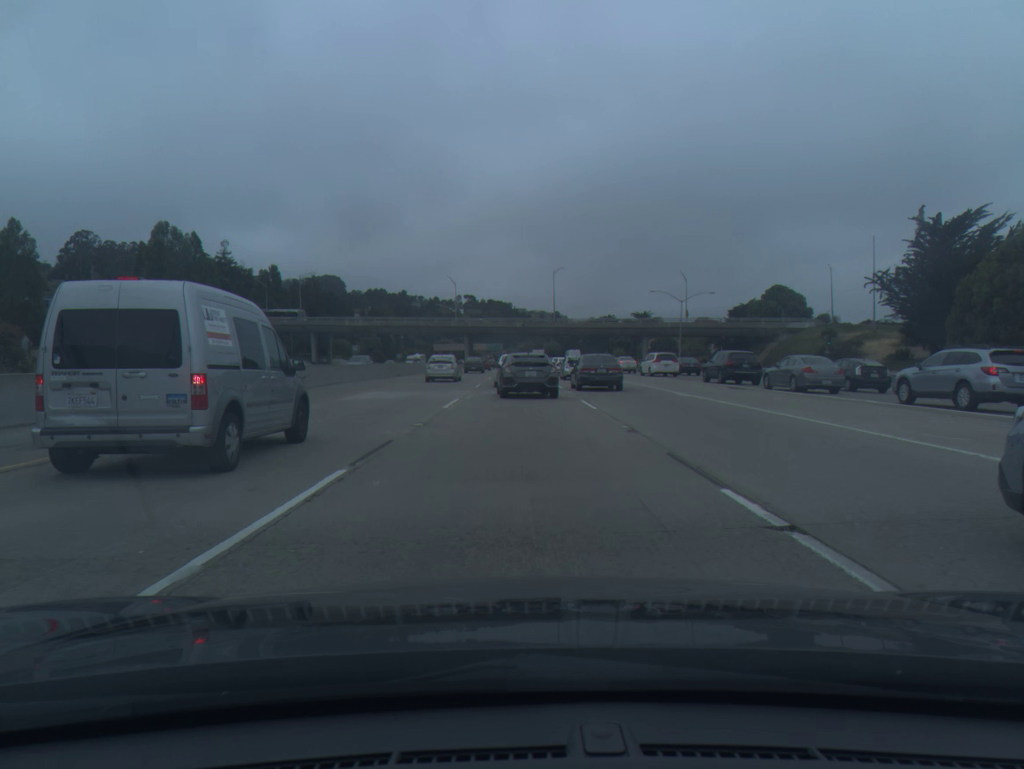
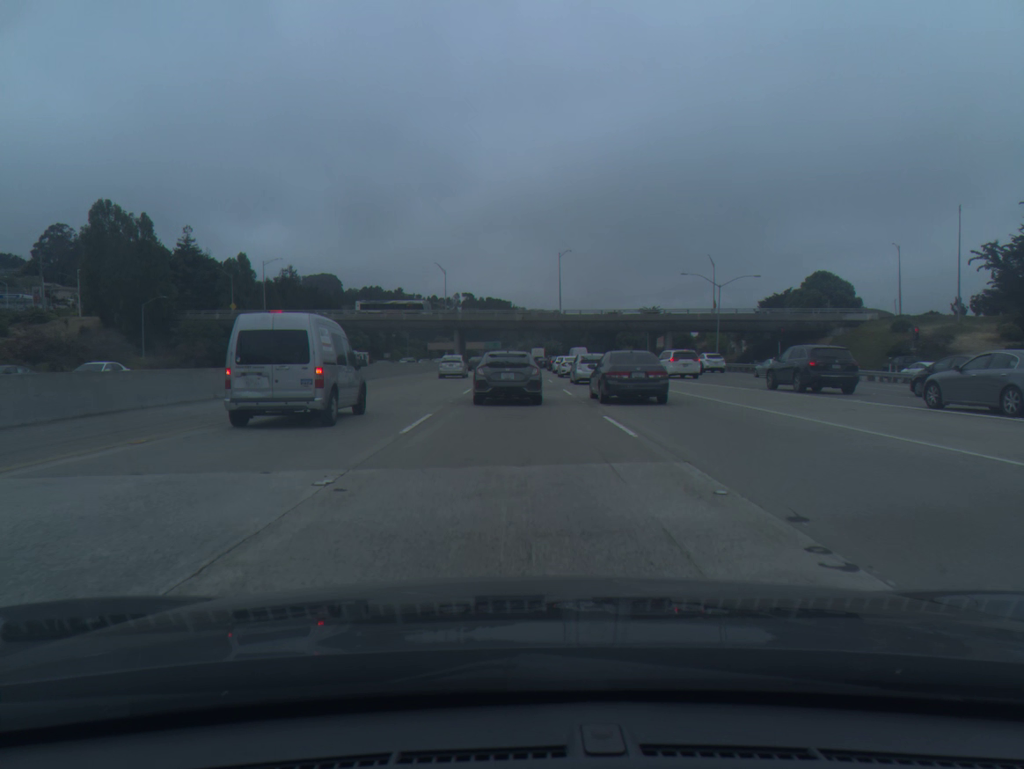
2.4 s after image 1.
(0.0, +21.0) m; 0°
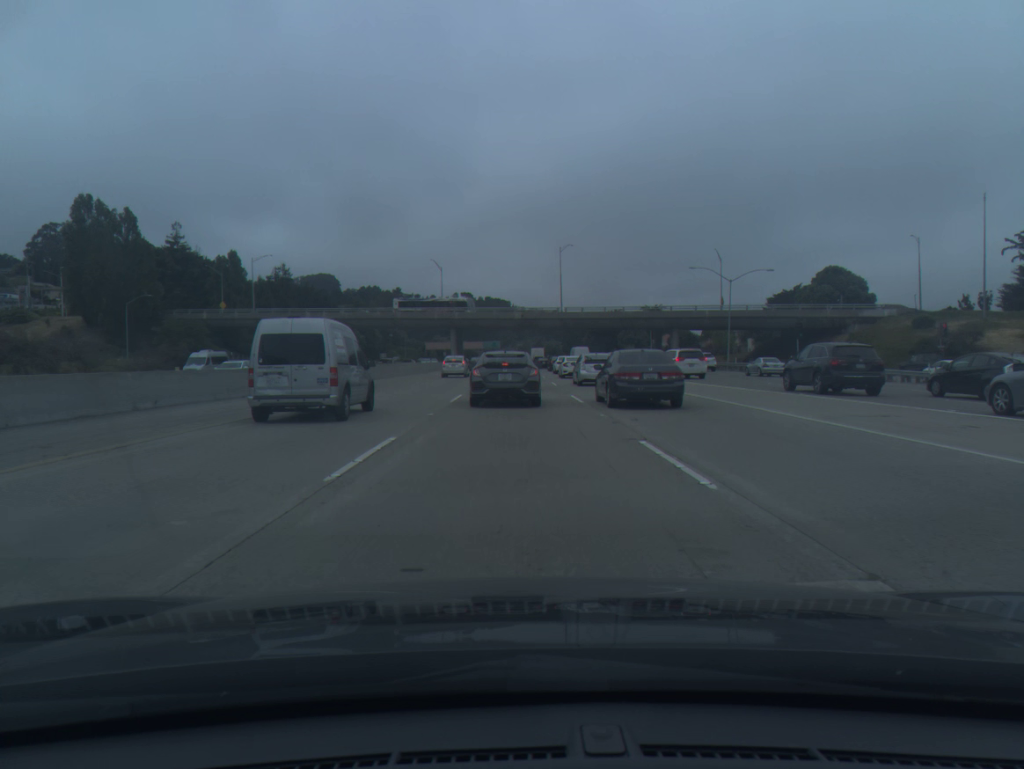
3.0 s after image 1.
(0.0, +4.8) m; 0°
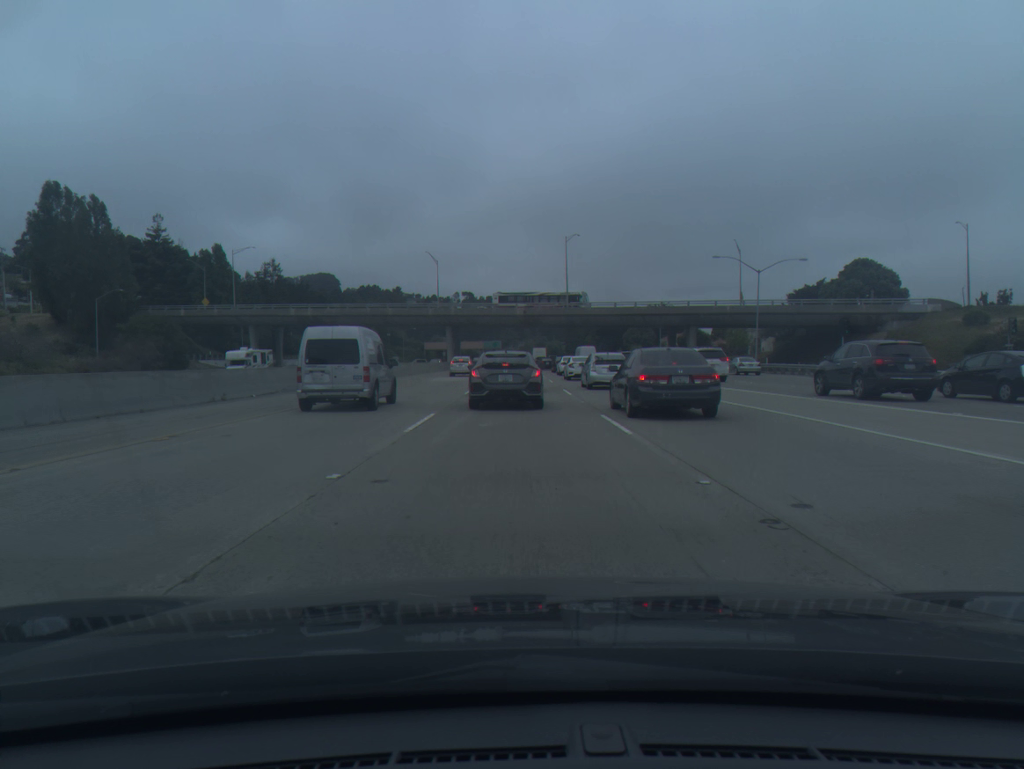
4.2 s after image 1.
(-0.1, +9.0) m; -1°
